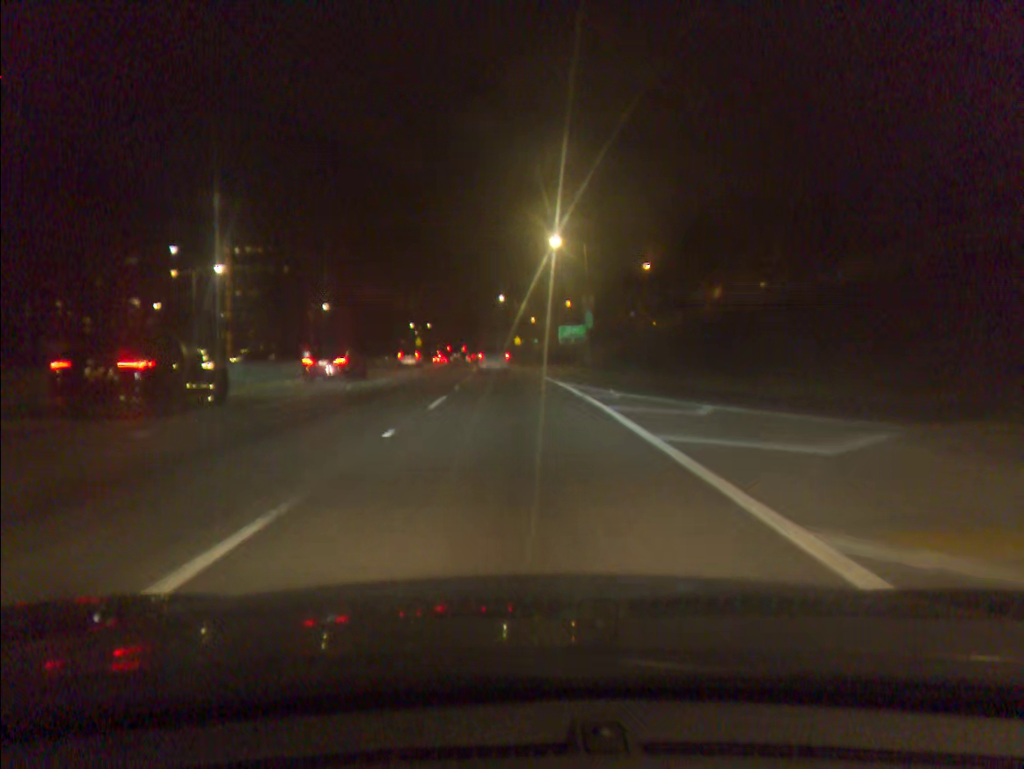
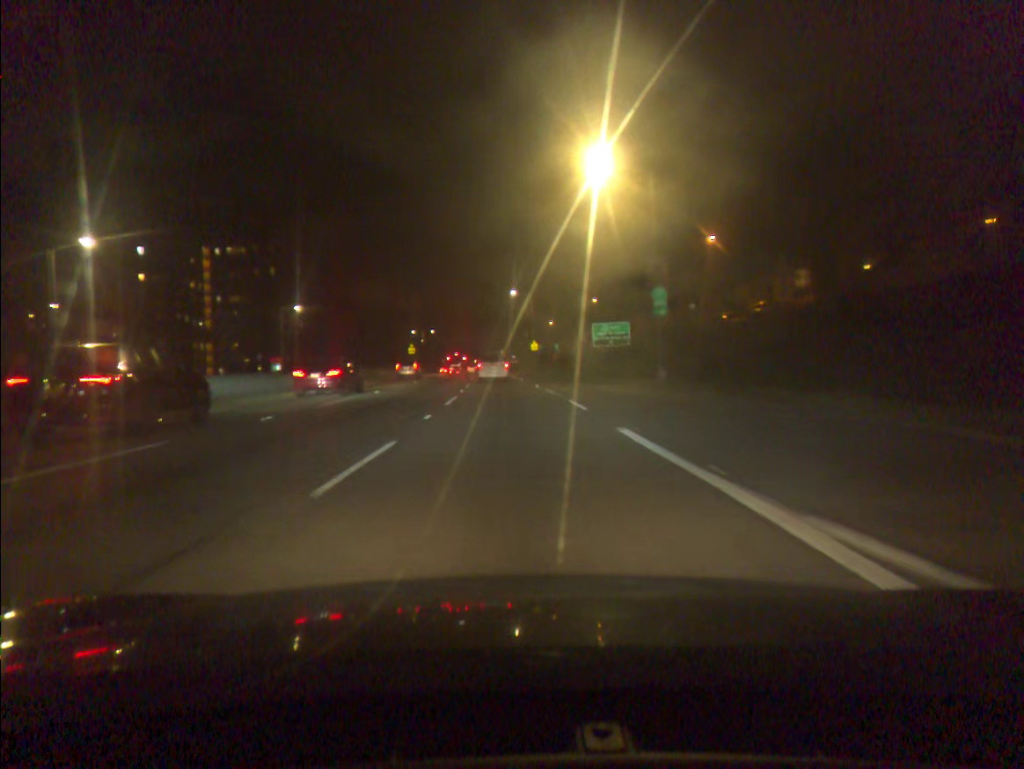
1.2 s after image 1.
(-0.3, +24.1) m; -1°
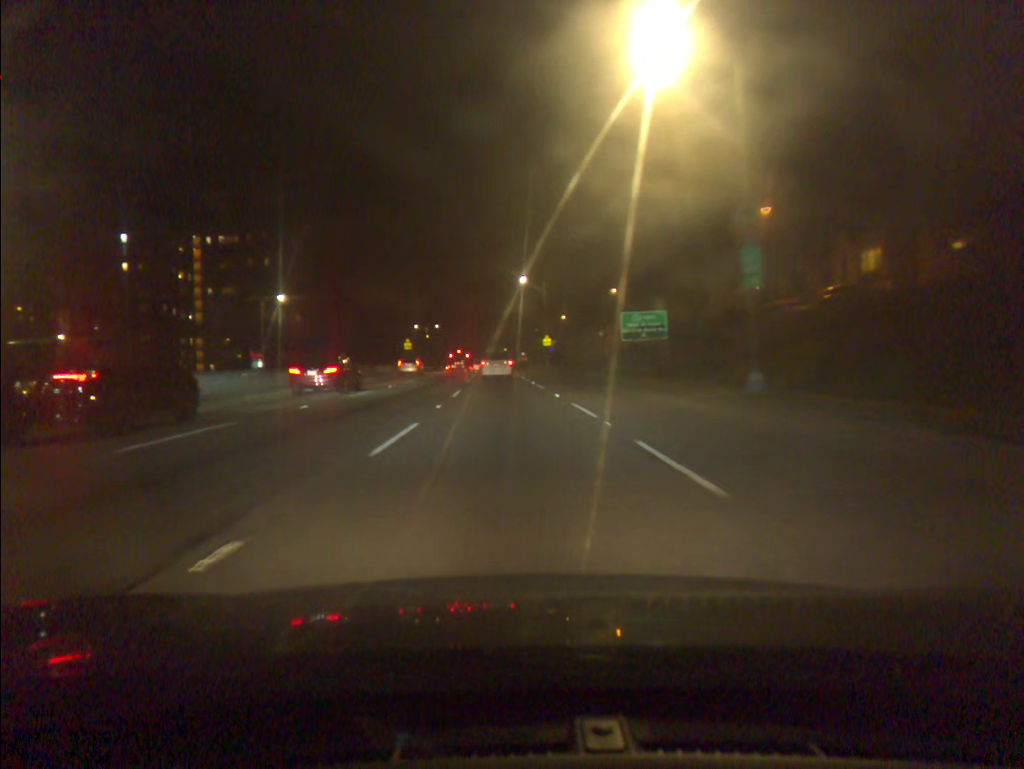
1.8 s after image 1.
(-0.1, +12.0) m; -1°
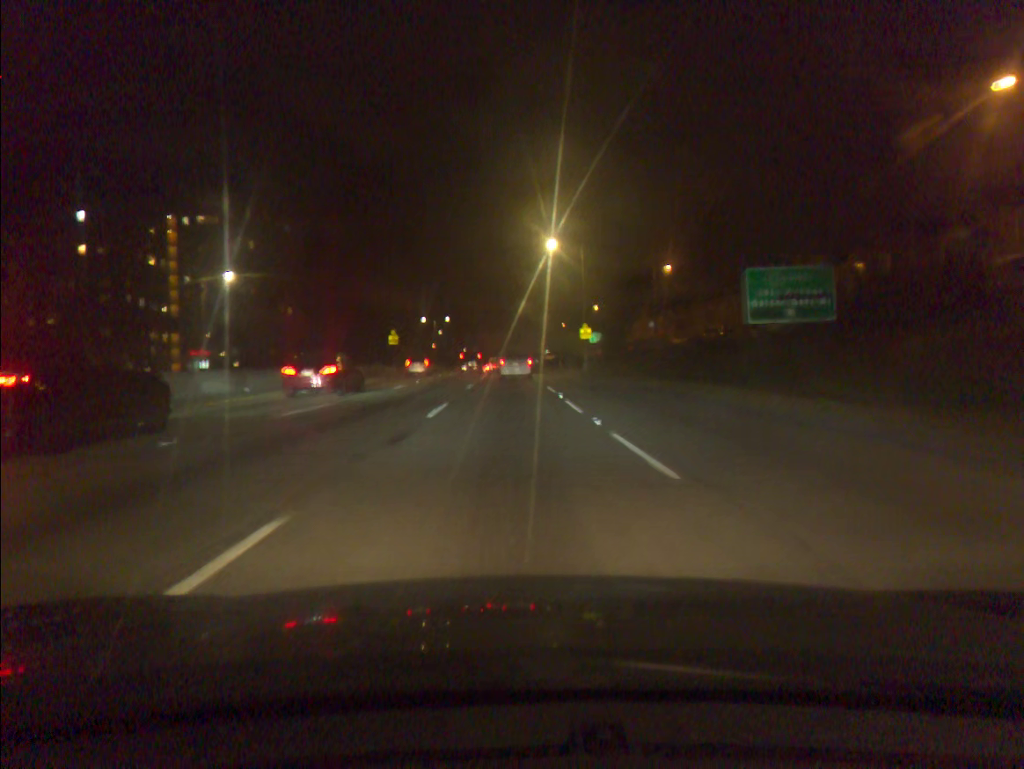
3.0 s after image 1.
(-0.3, +23.6) m; -2°
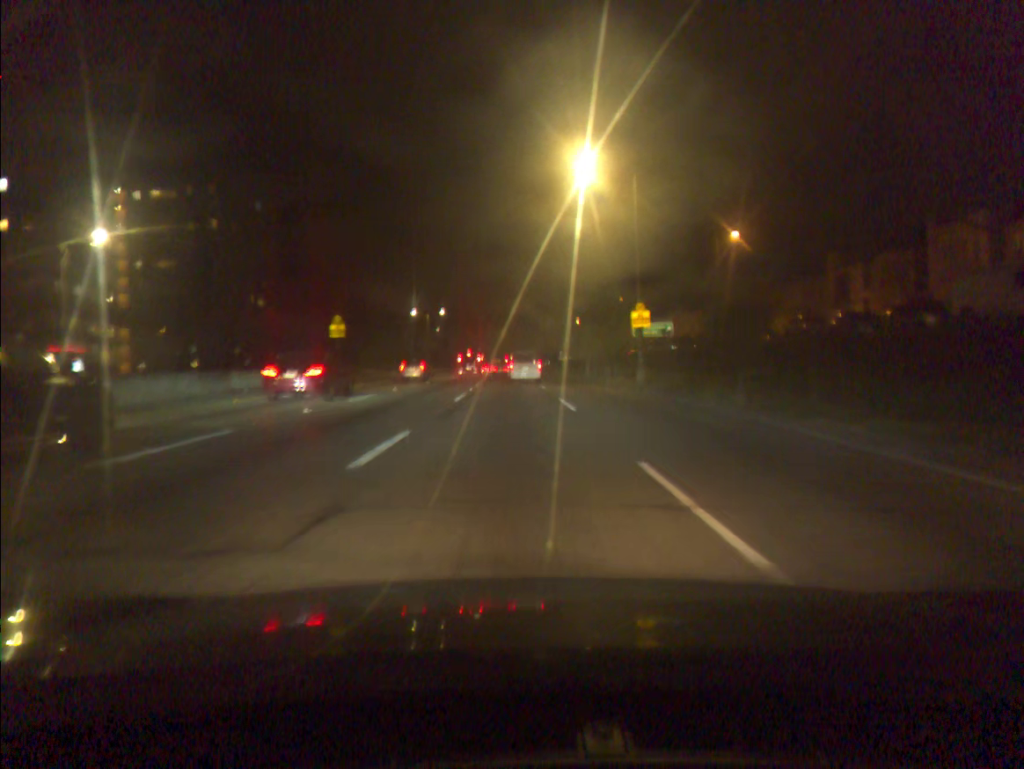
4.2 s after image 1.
(-0.2, +22.6) m; 0°
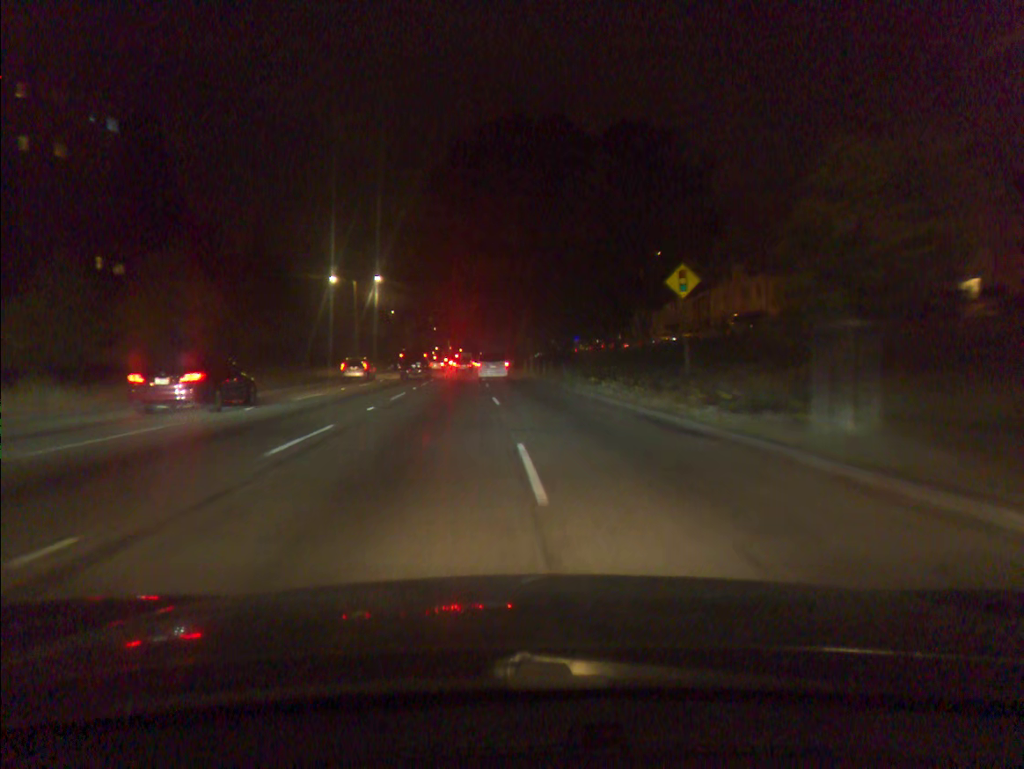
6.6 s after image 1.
(+0.4, +42.1) m; +1°
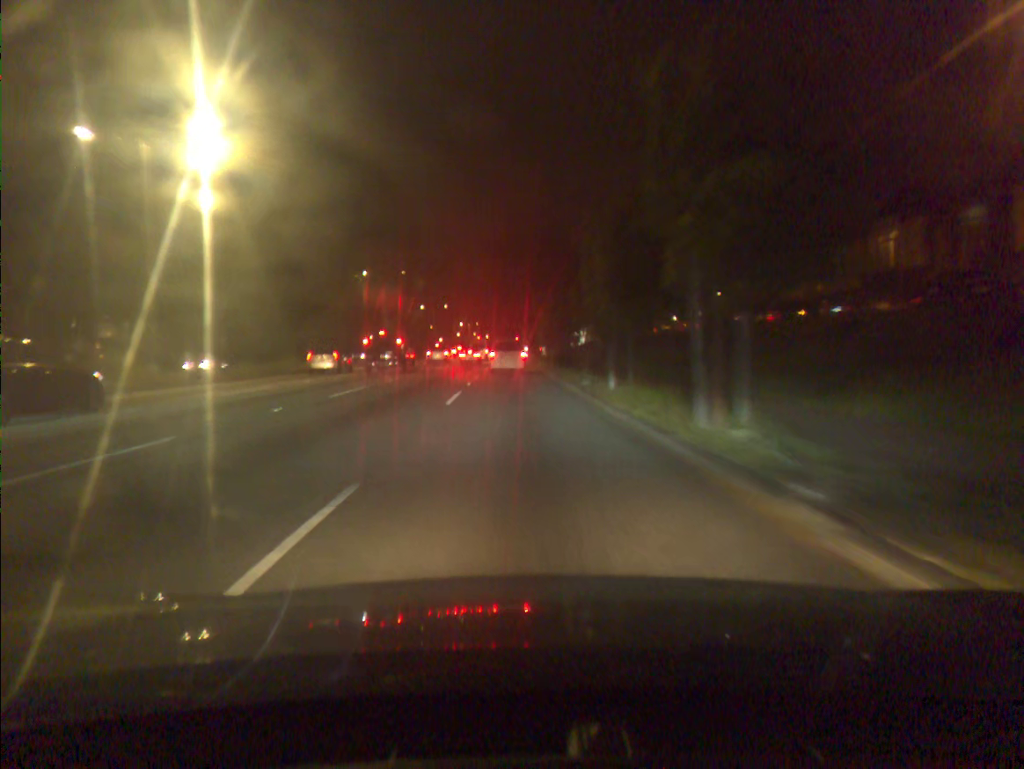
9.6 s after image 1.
(-0.9, +48.4) m; -2°
